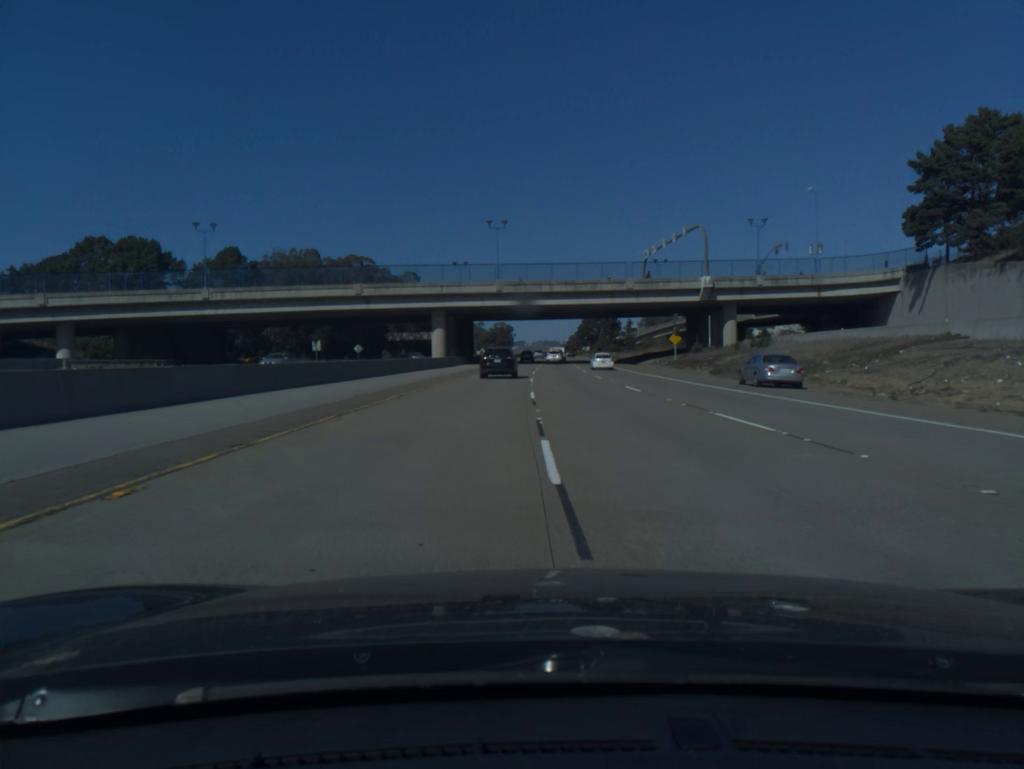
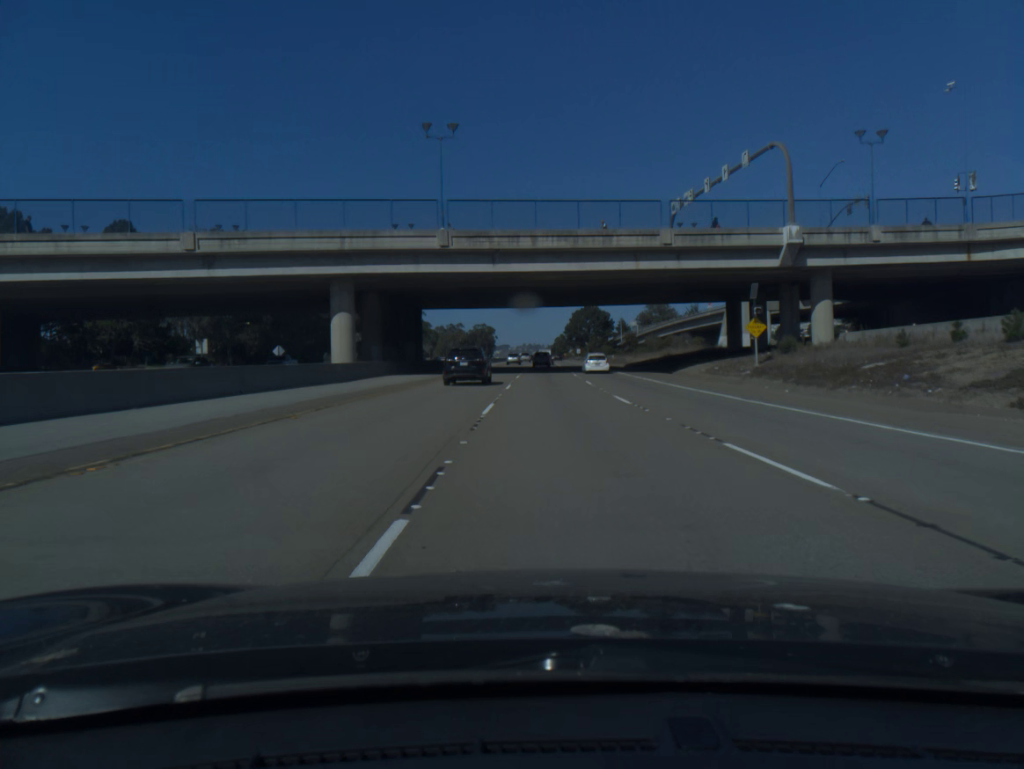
(+0.4, +34.8) m; +1°
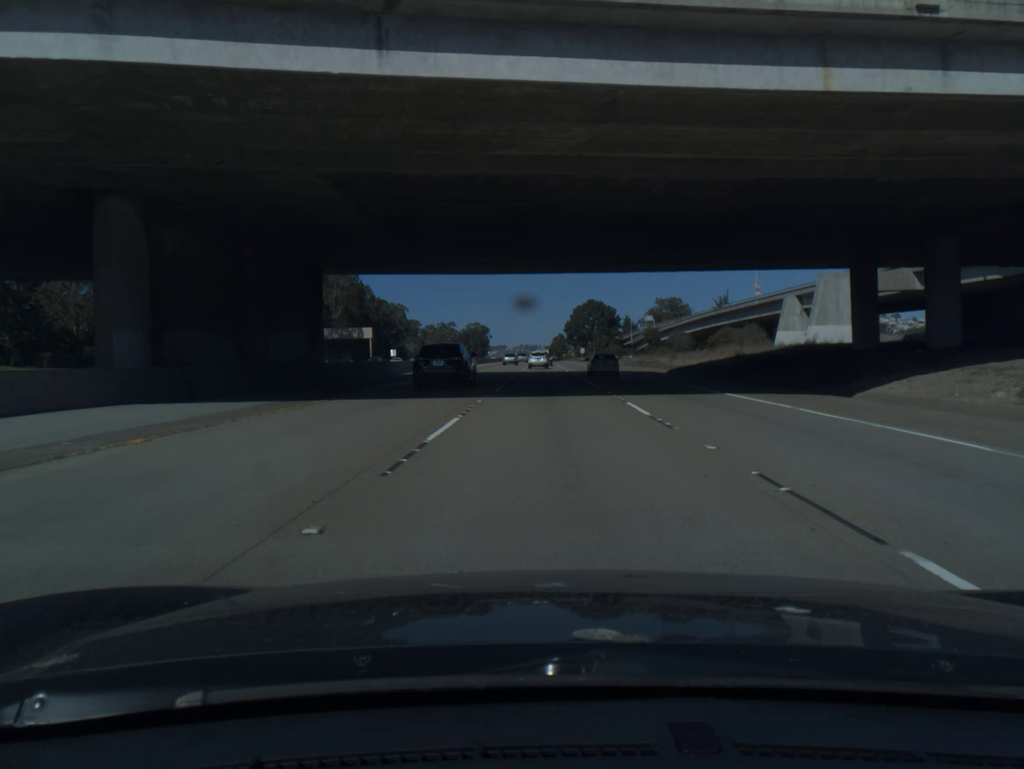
(+0.1, +35.0) m; 0°
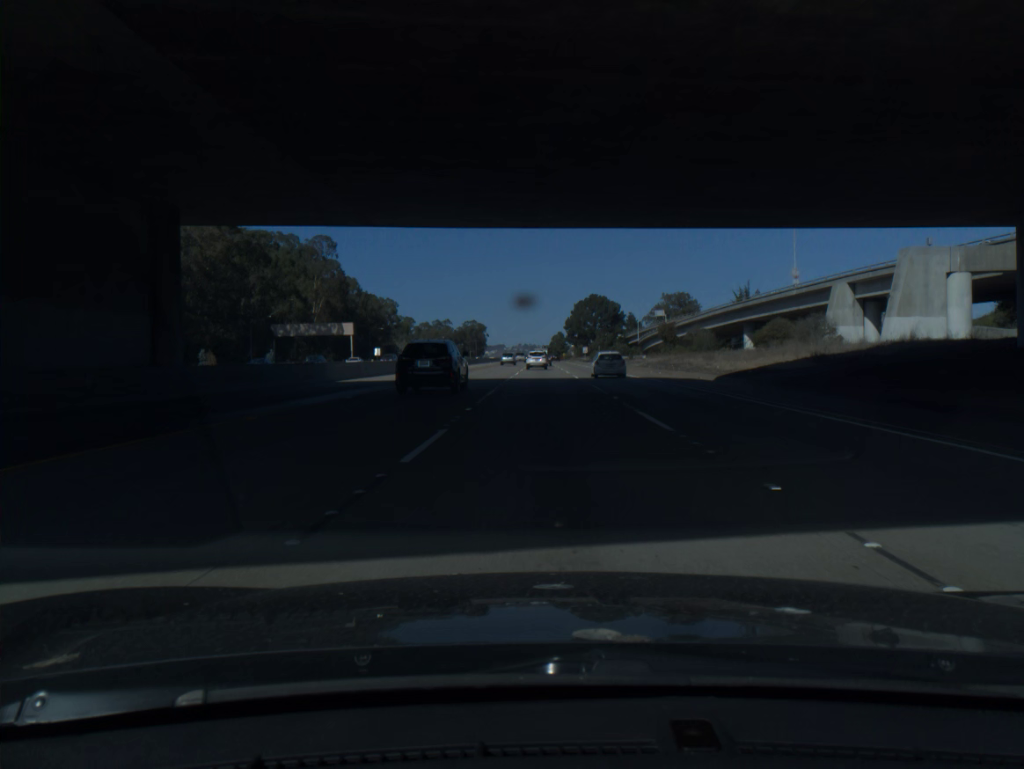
(0.0, +17.3) m; 0°
